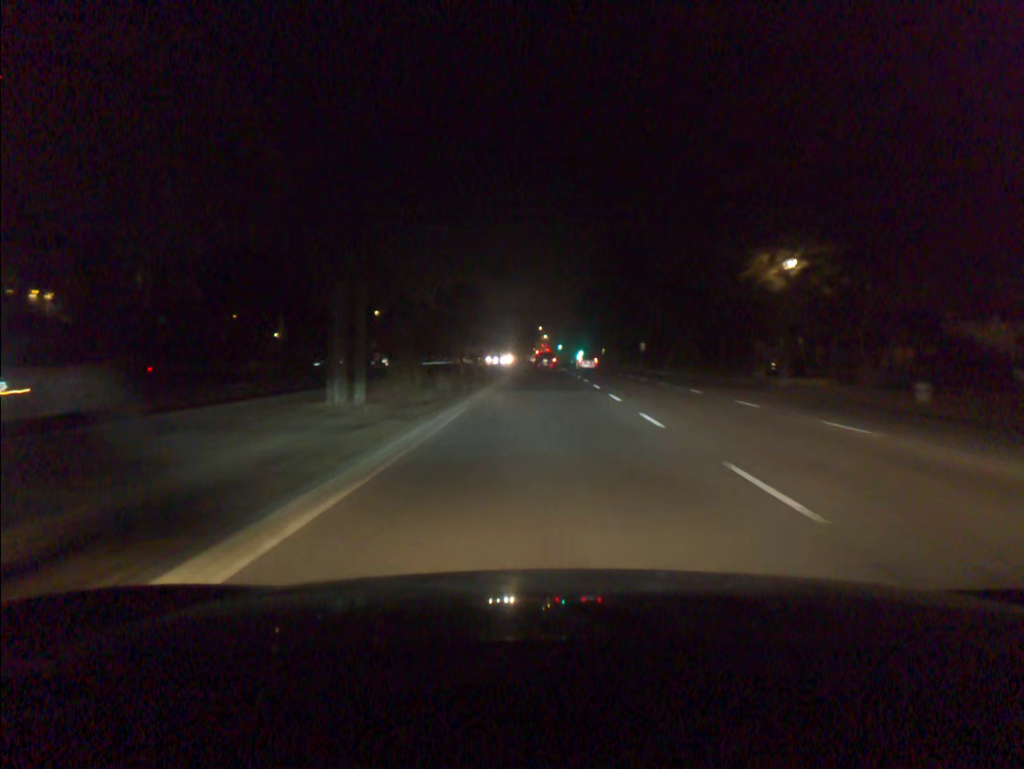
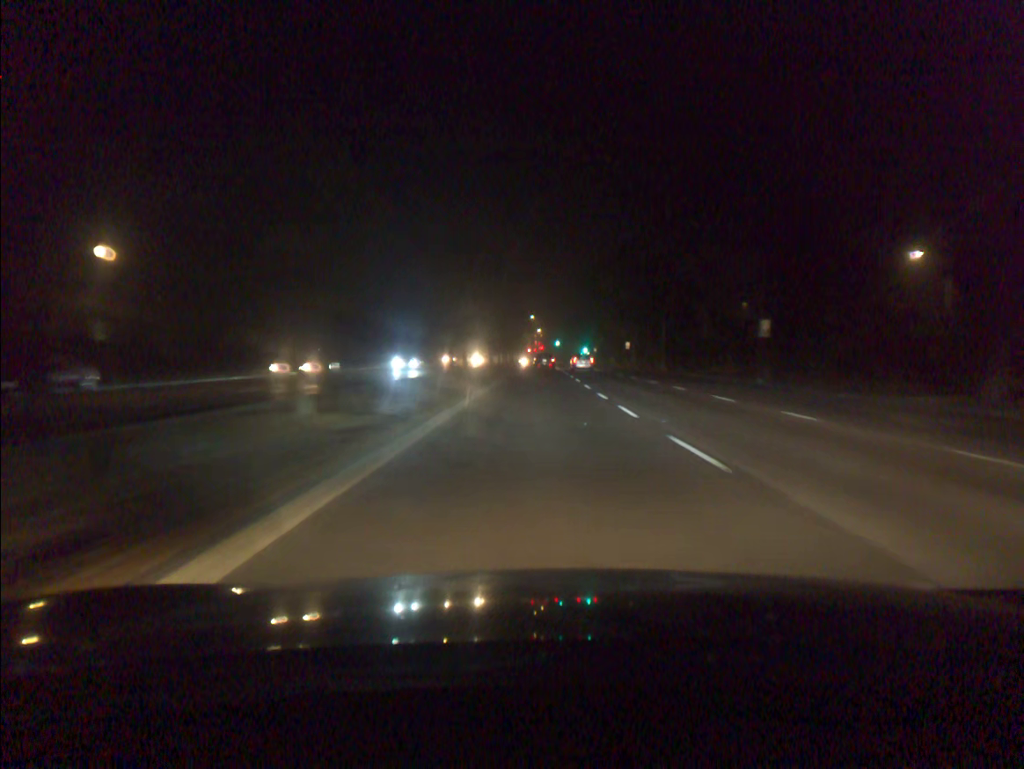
(+0.2, +56.4) m; 0°
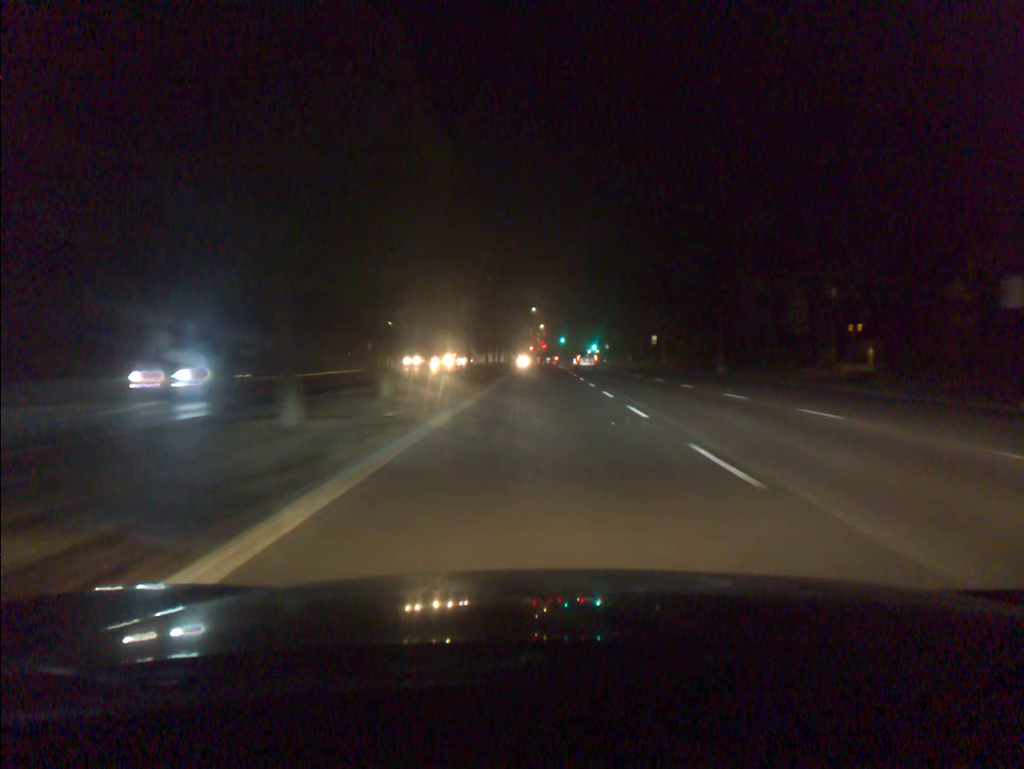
(0.0, +22.6) m; 0°
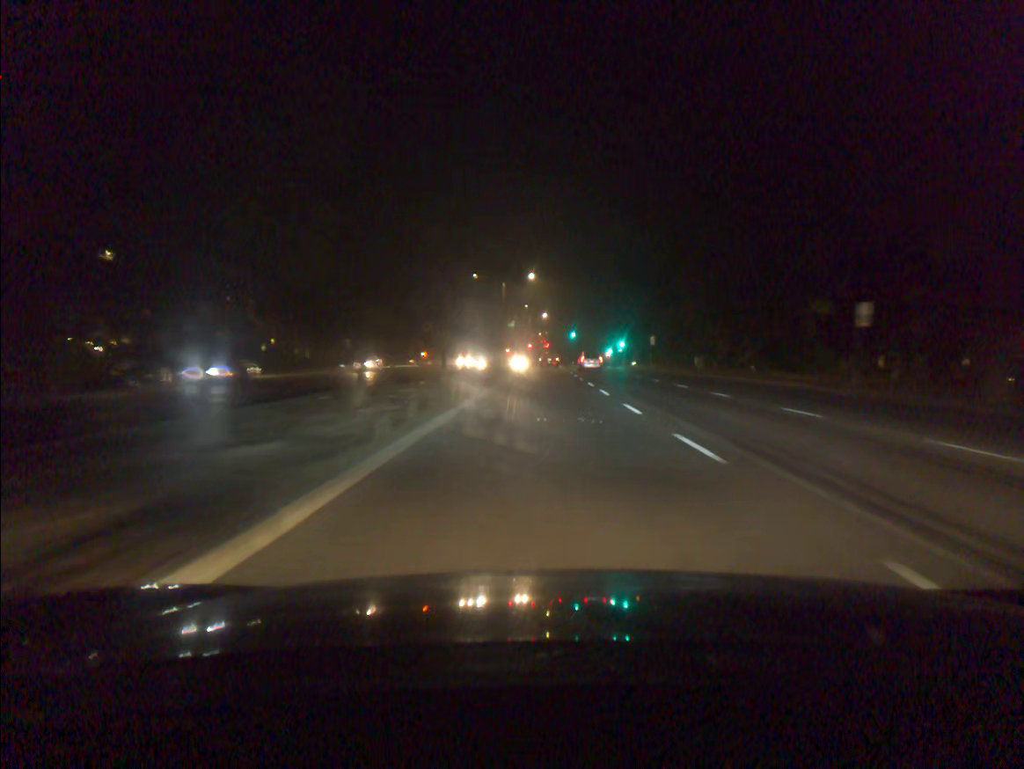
(-0.1, +56.7) m; 0°
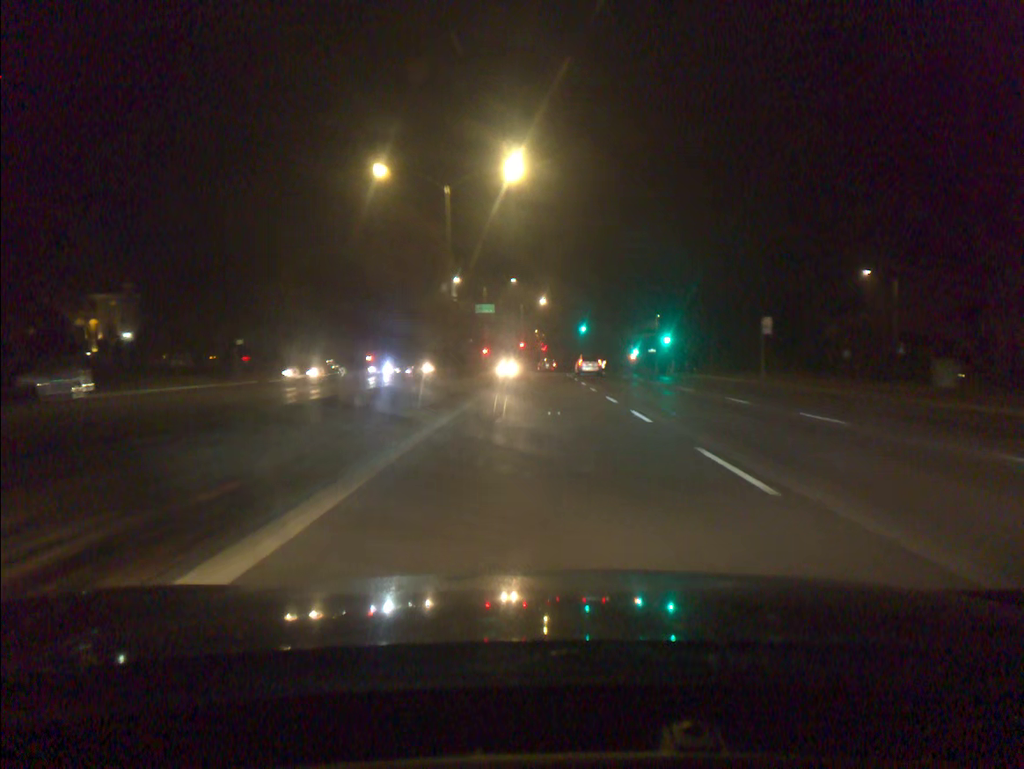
(+0.2, +45.4) m; +1°
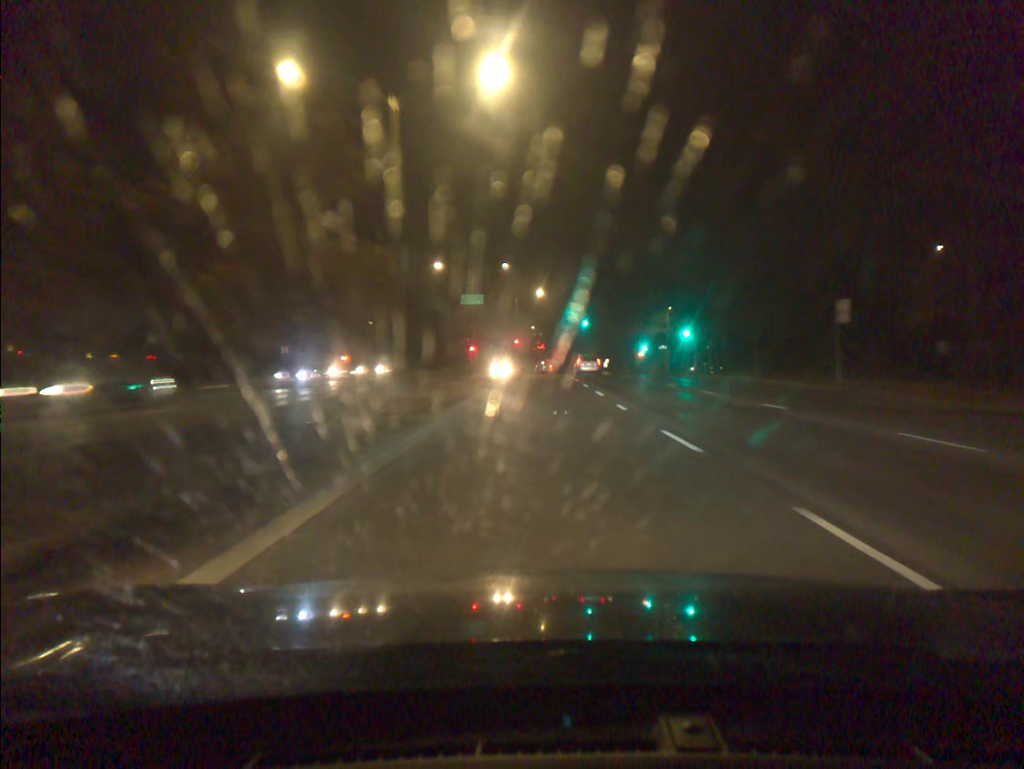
(0.0, +11.4) m; 0°
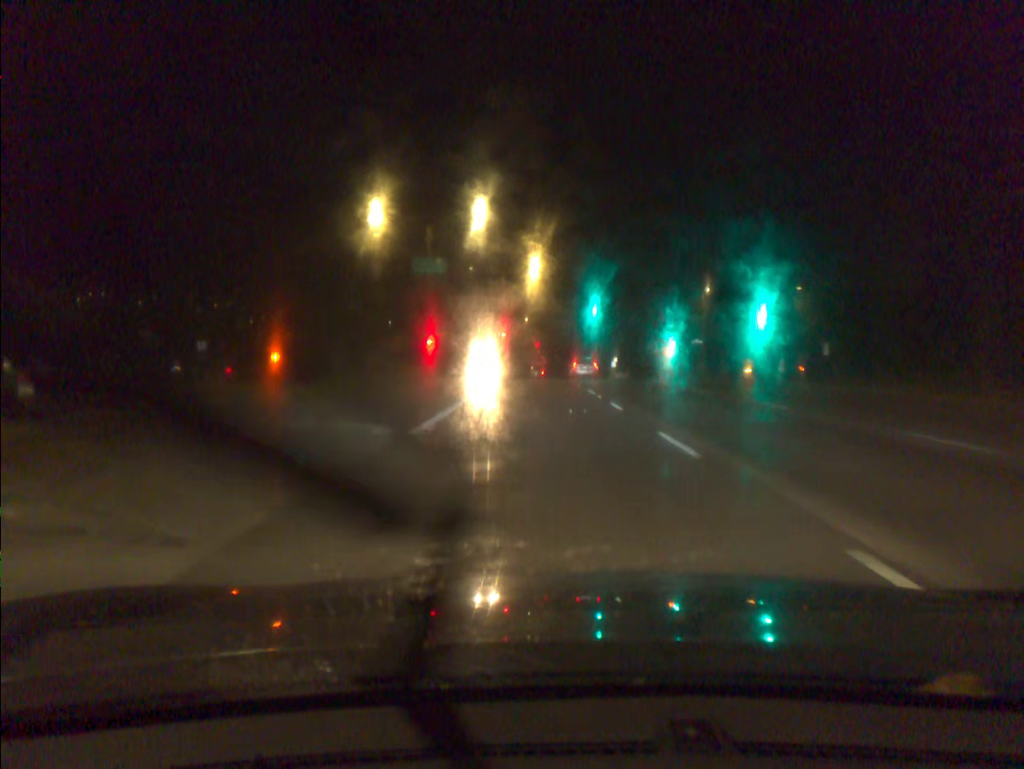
(0.0, +22.7) m; 0°
